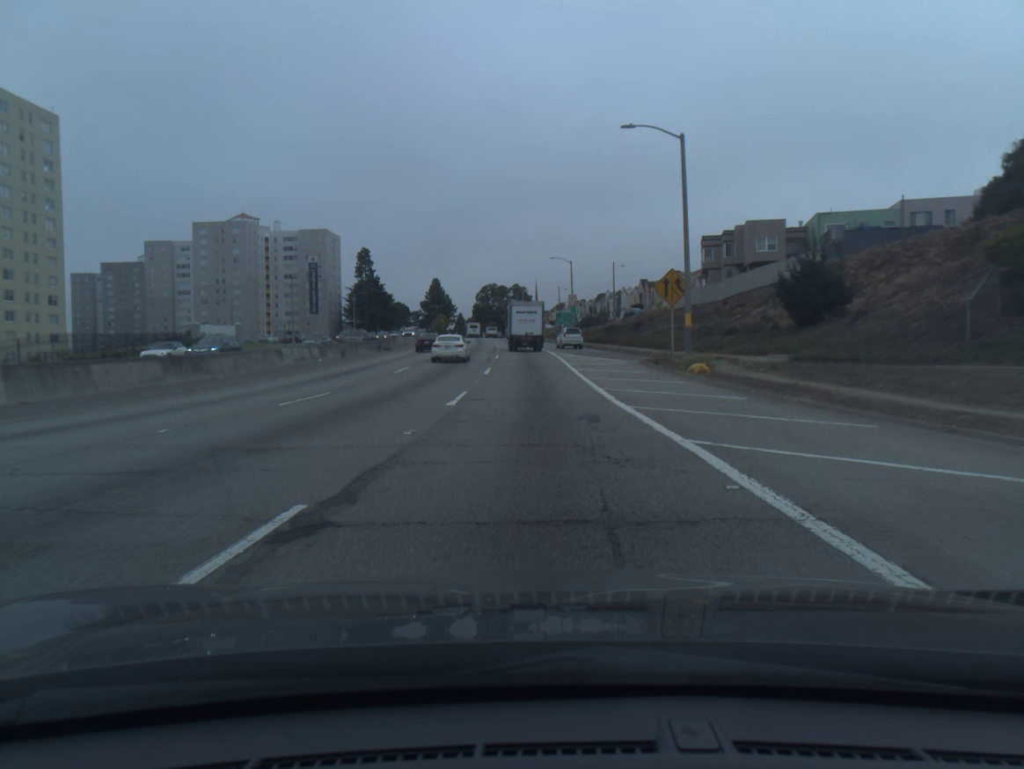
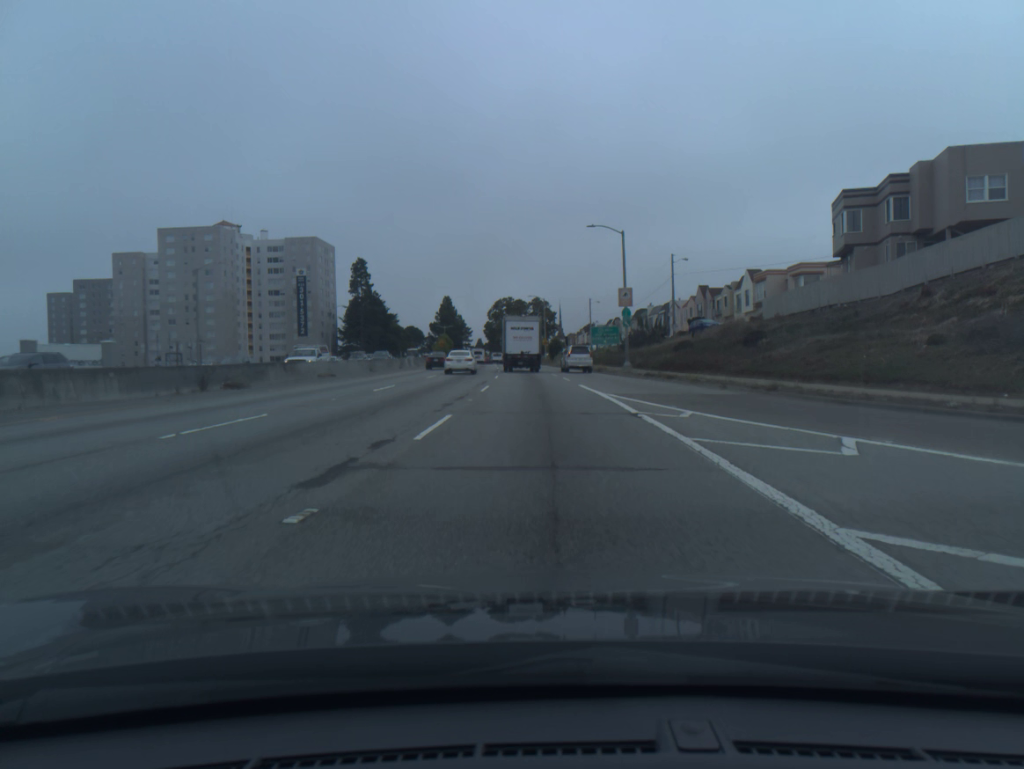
(-0.6, +35.2) m; -2°
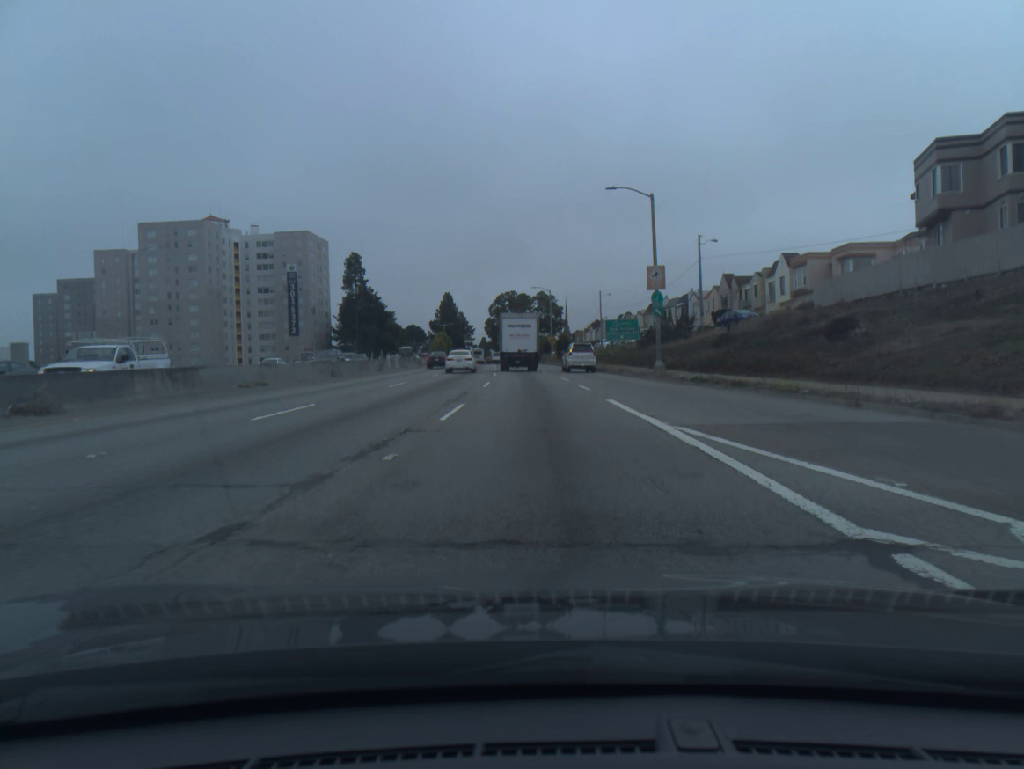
(0.0, +11.4) m; 0°
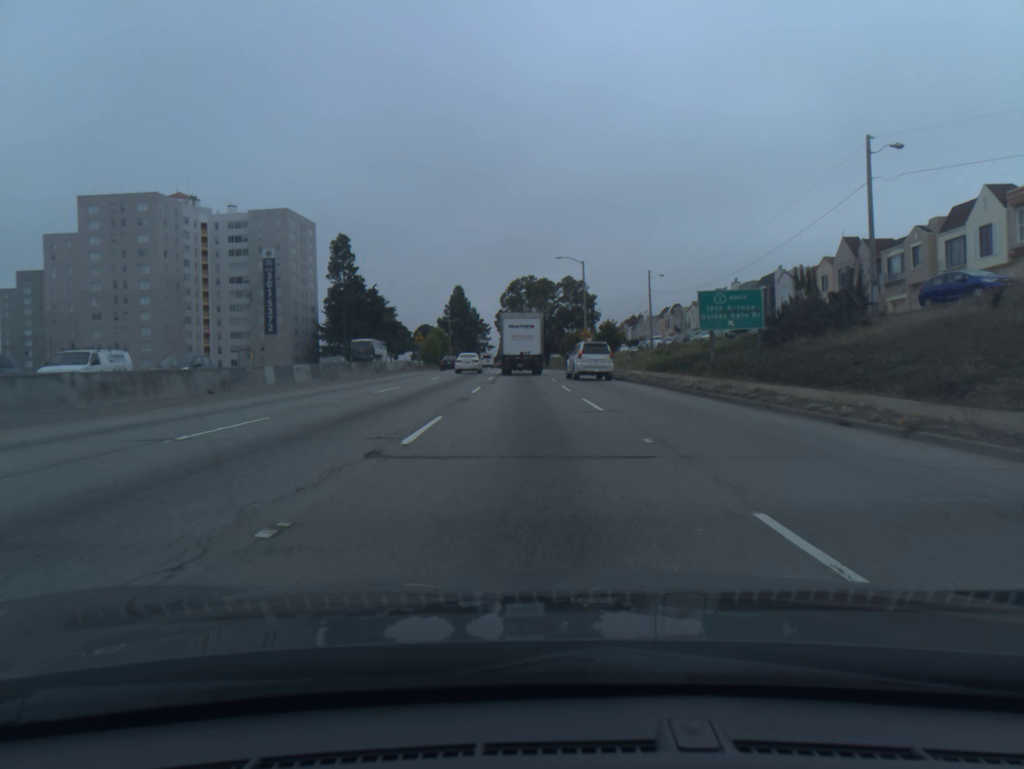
(-0.4, +33.2) m; -2°
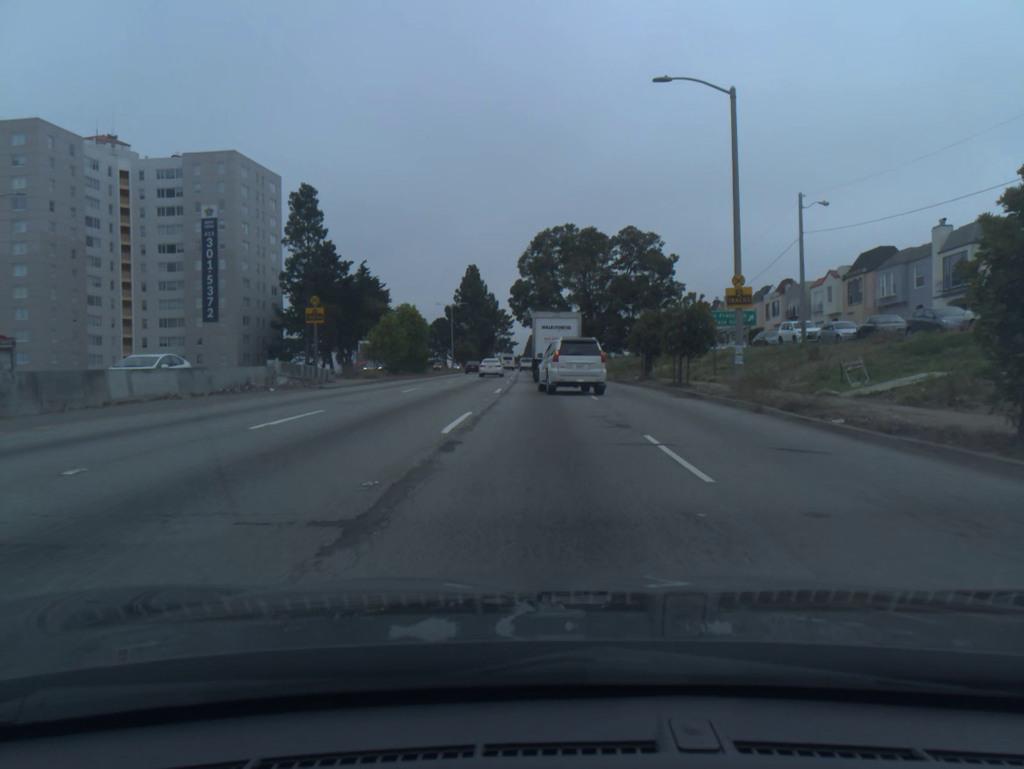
(-1.1, +42.7) m; -2°
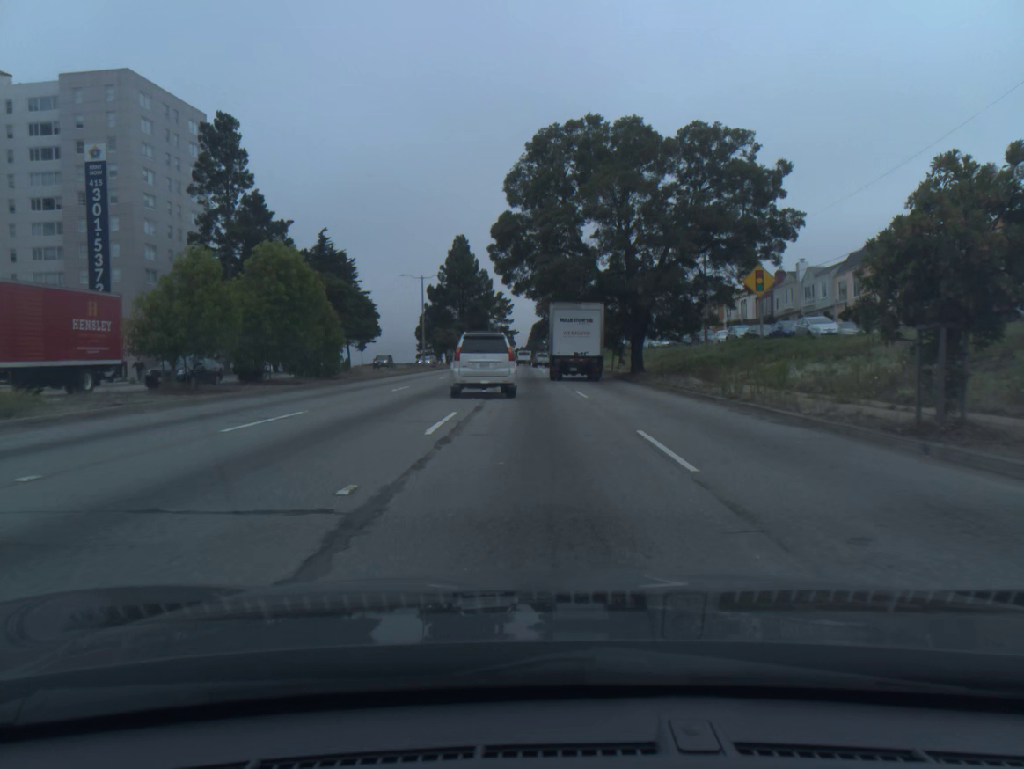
(+0.1, +29.7) m; 0°
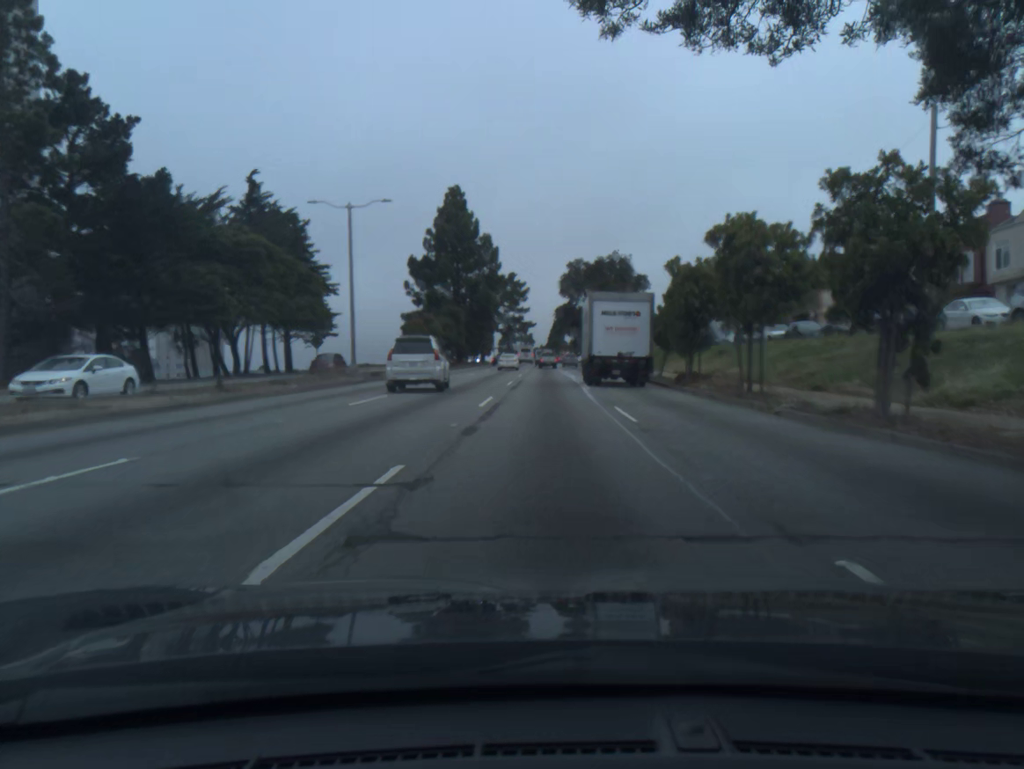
(-0.6, +37.7) m; -1°
